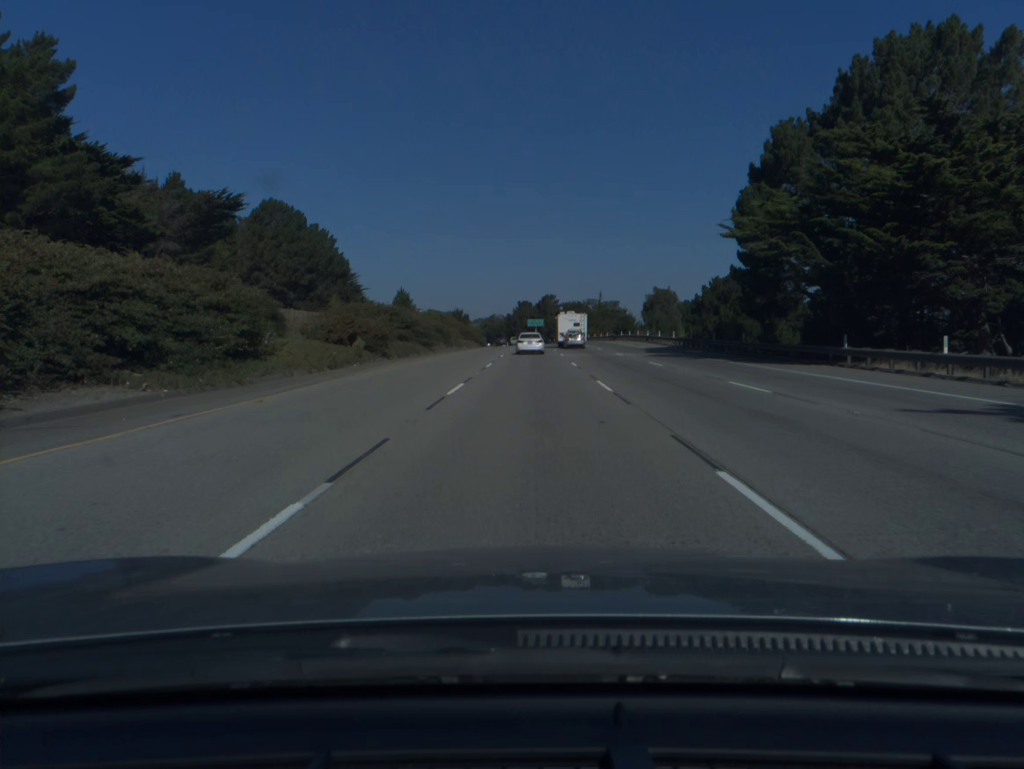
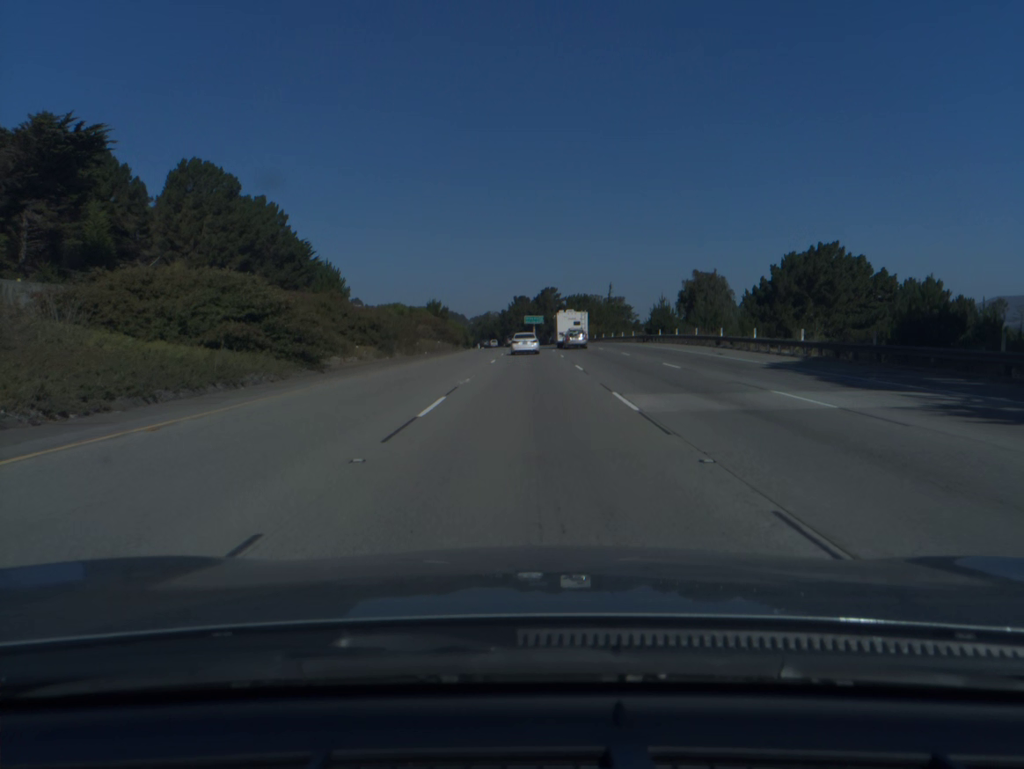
(0.0, +33.6) m; 0°
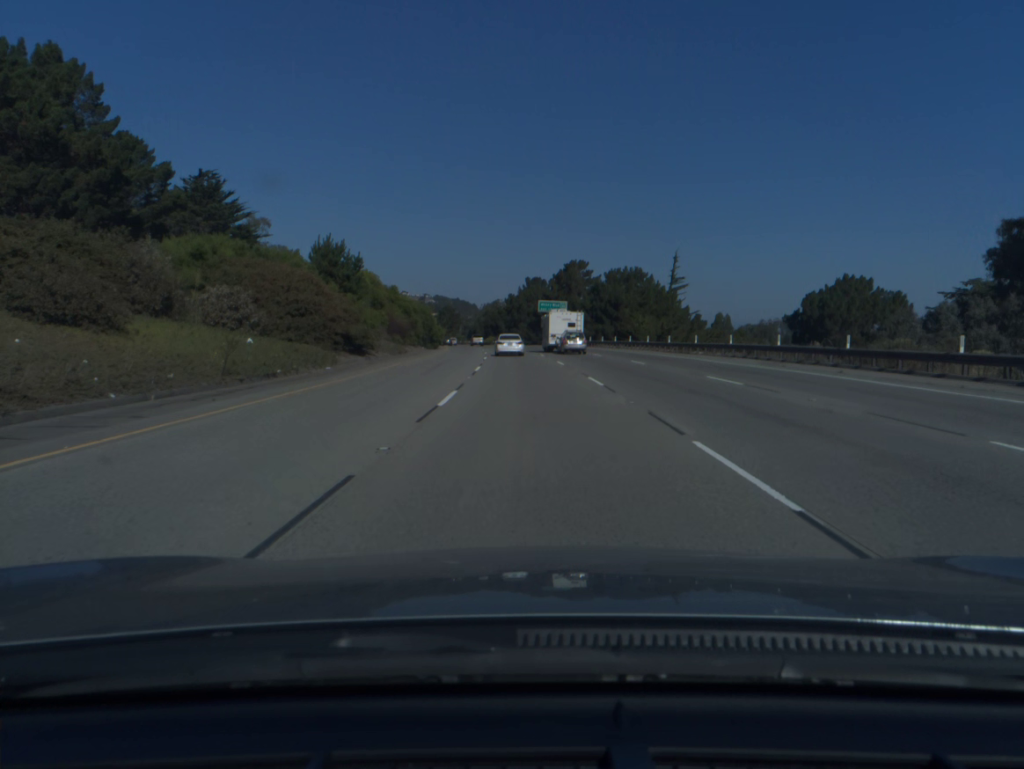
(-0.4, +66.5) m; -1°
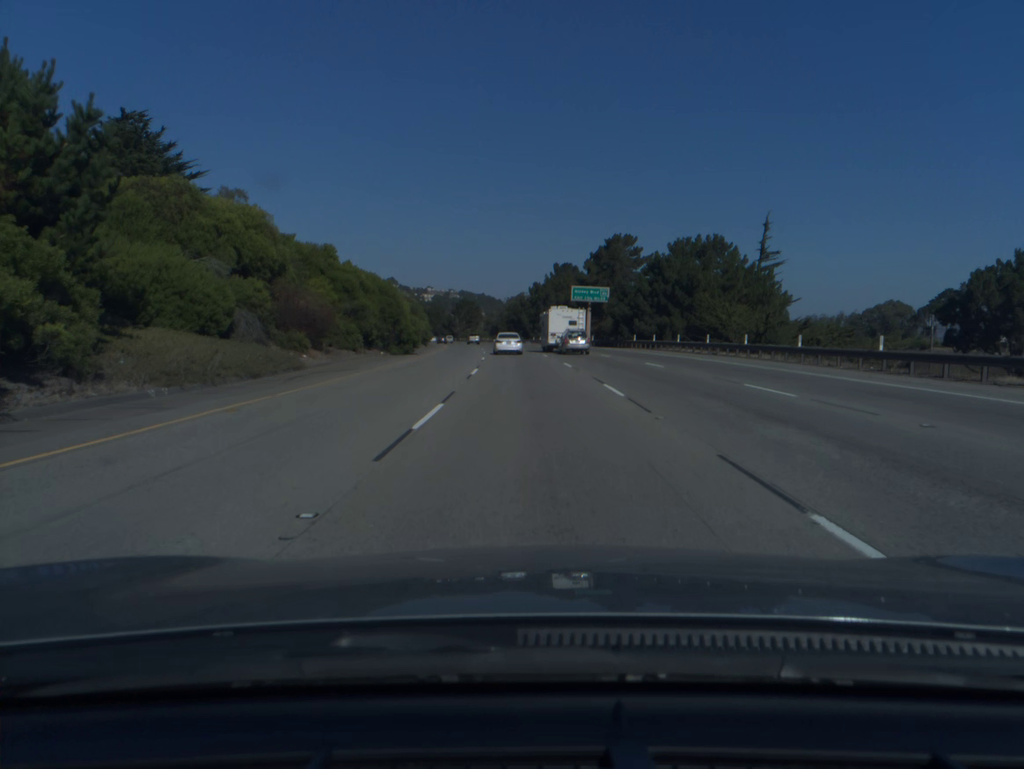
(-0.5, +33.1) m; -2°
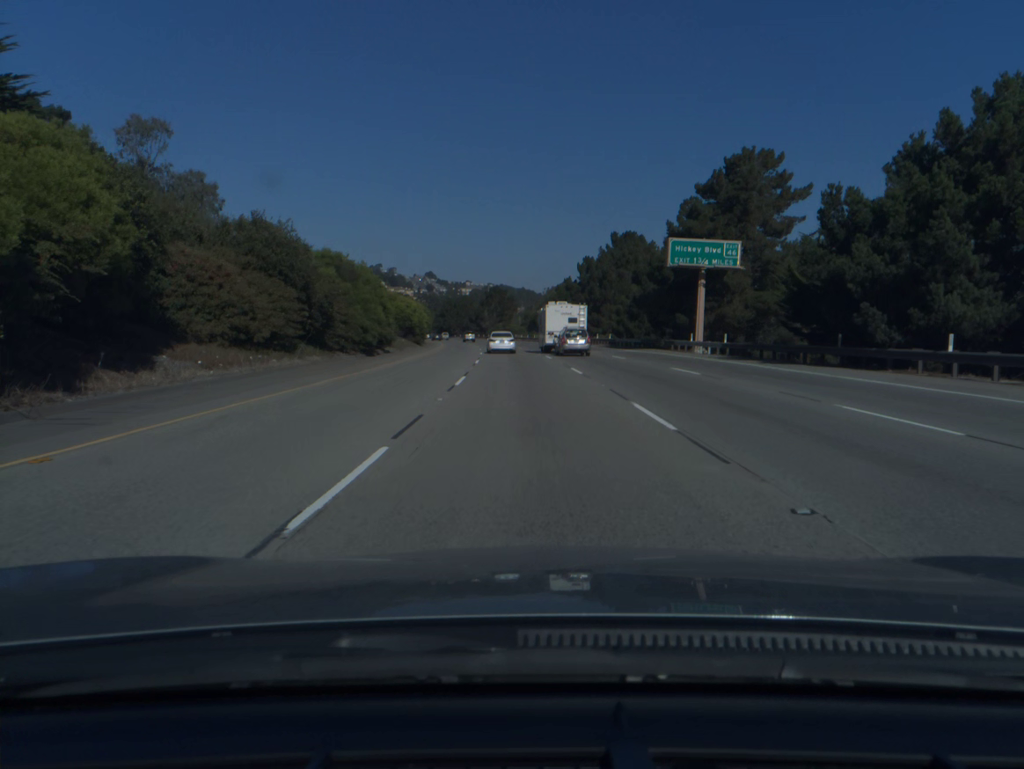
(-1.2, +49.5) m; -3°
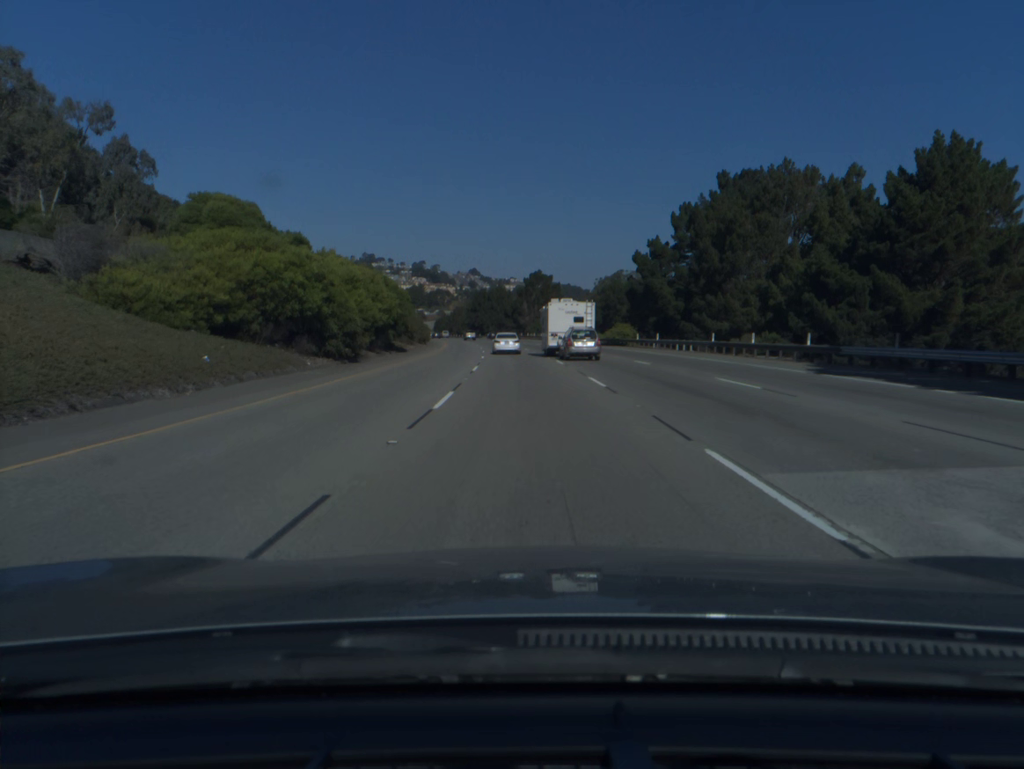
(-1.4, +49.4) m; -3°
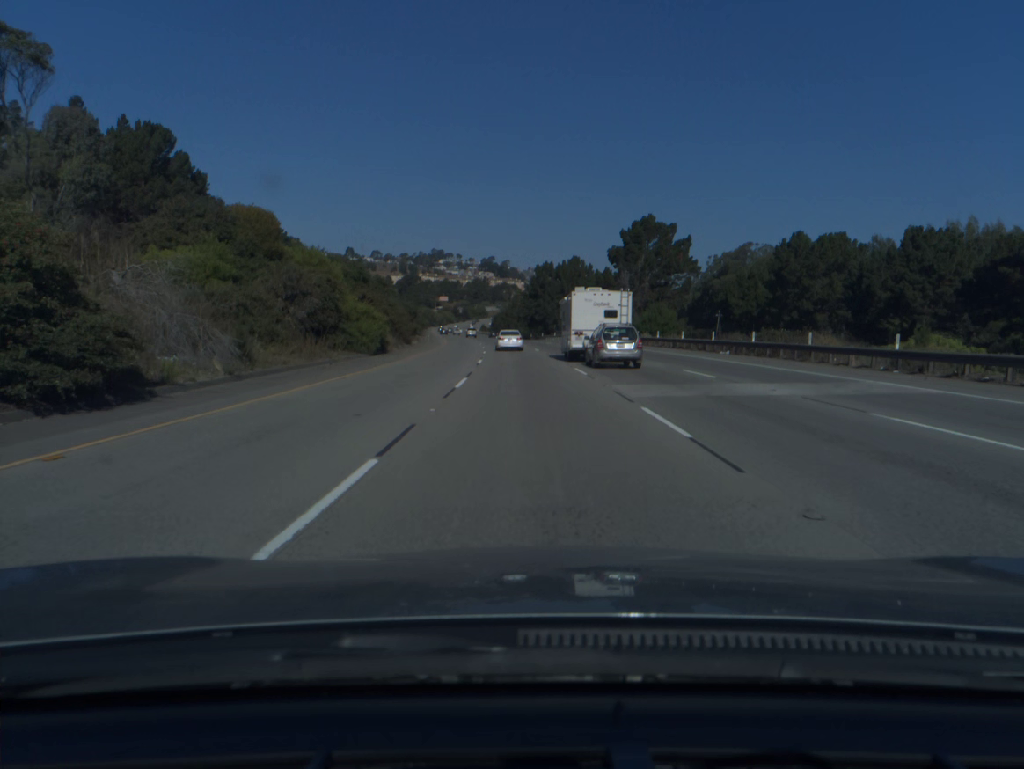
(-3.7, +82.5) m; -5°
